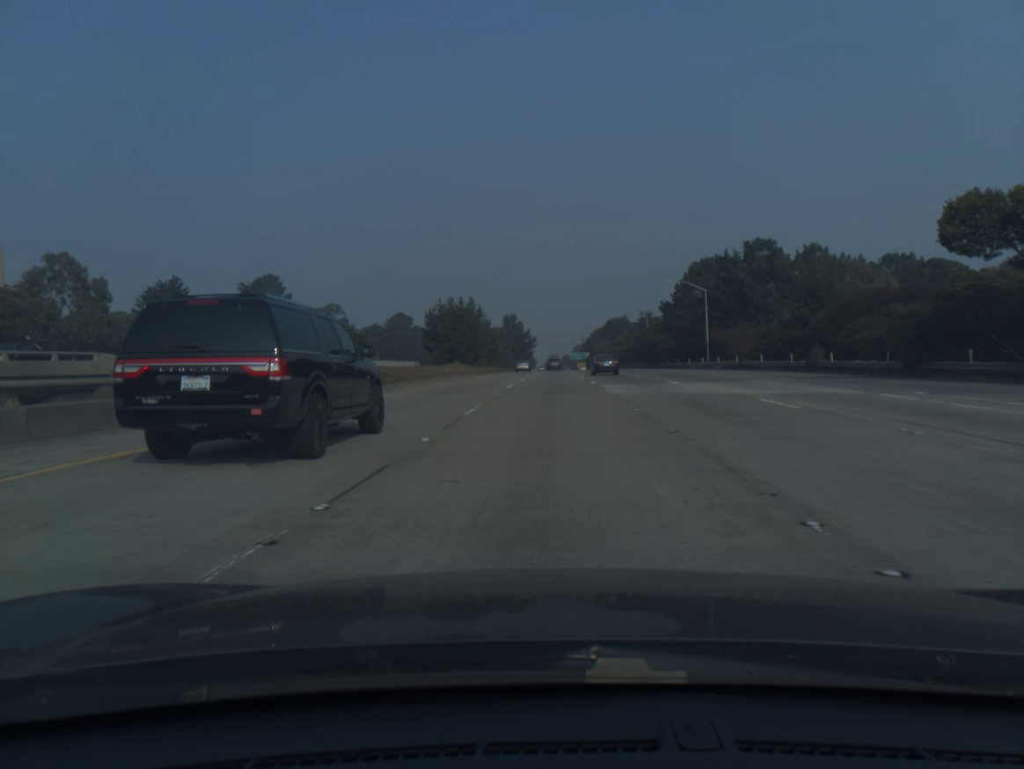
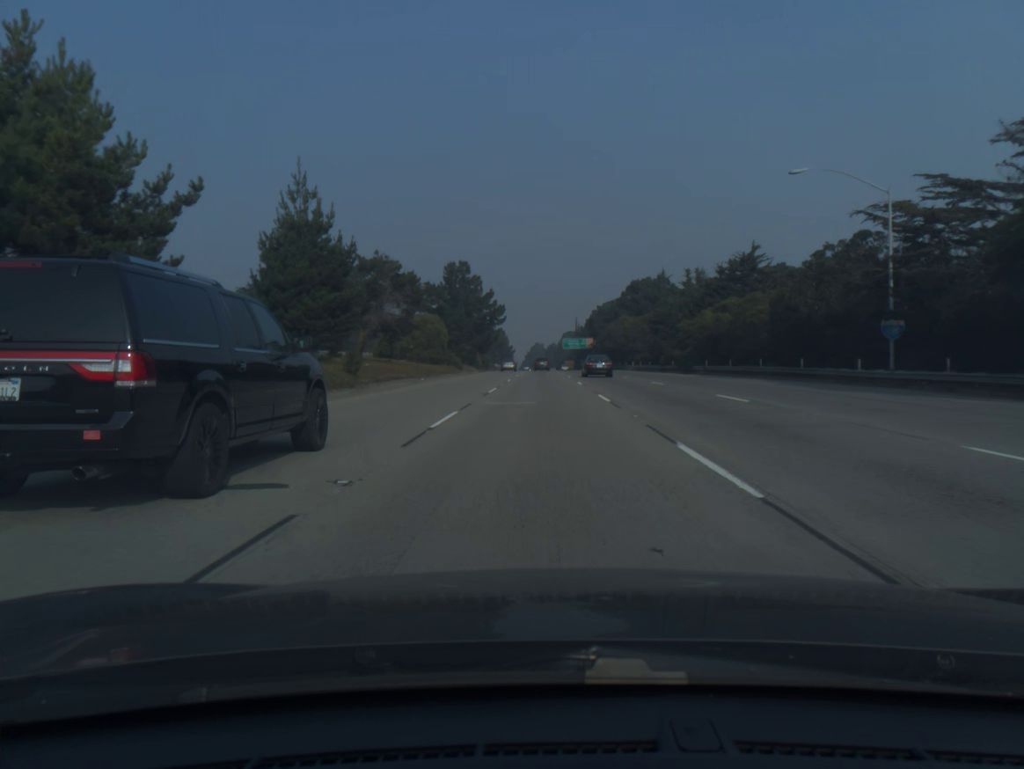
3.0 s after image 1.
(+2.0, +102.2) m; +1°
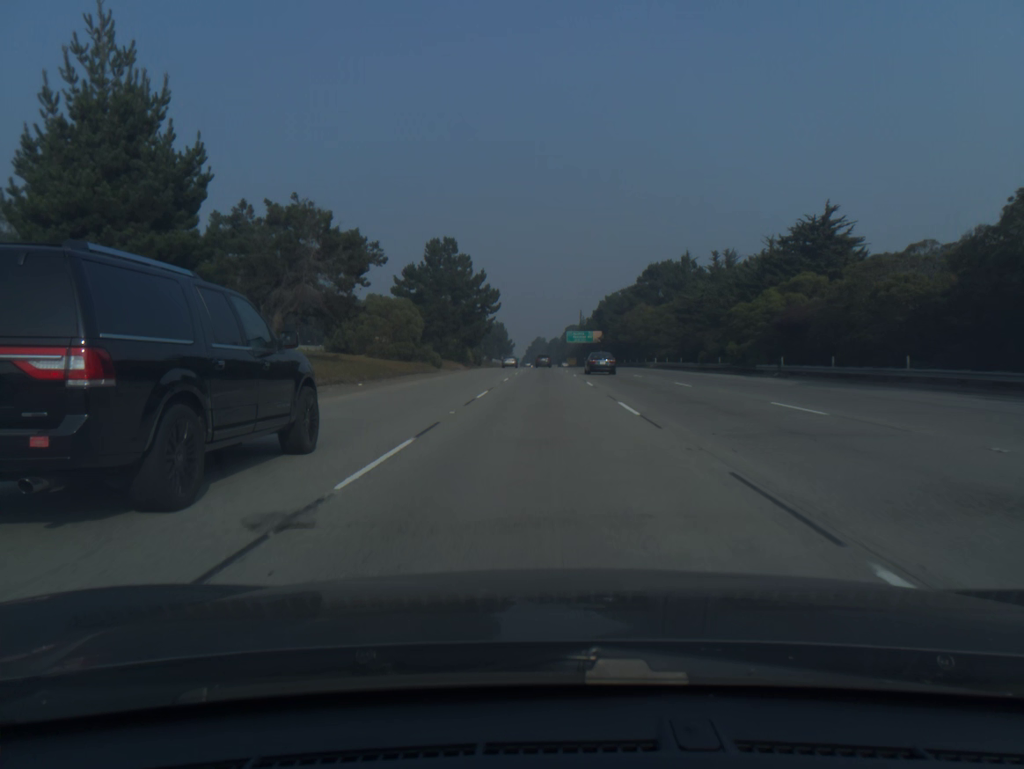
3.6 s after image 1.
(0.0, +20.6) m; 0°
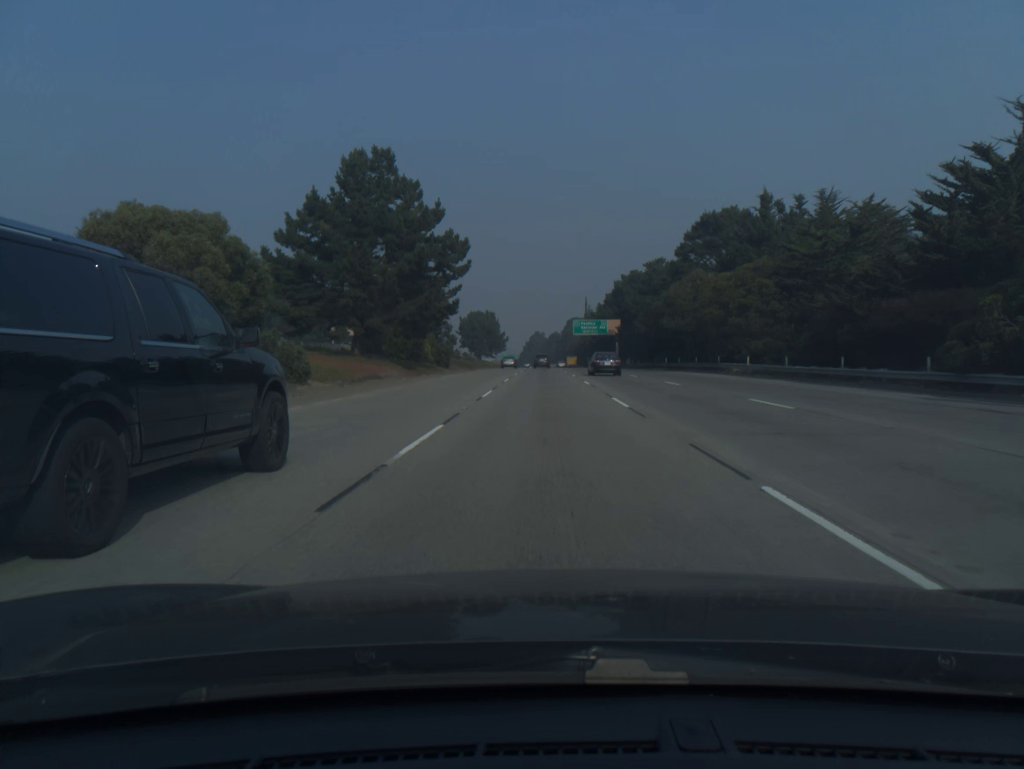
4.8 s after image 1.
(0.0, +41.3) m; 0°
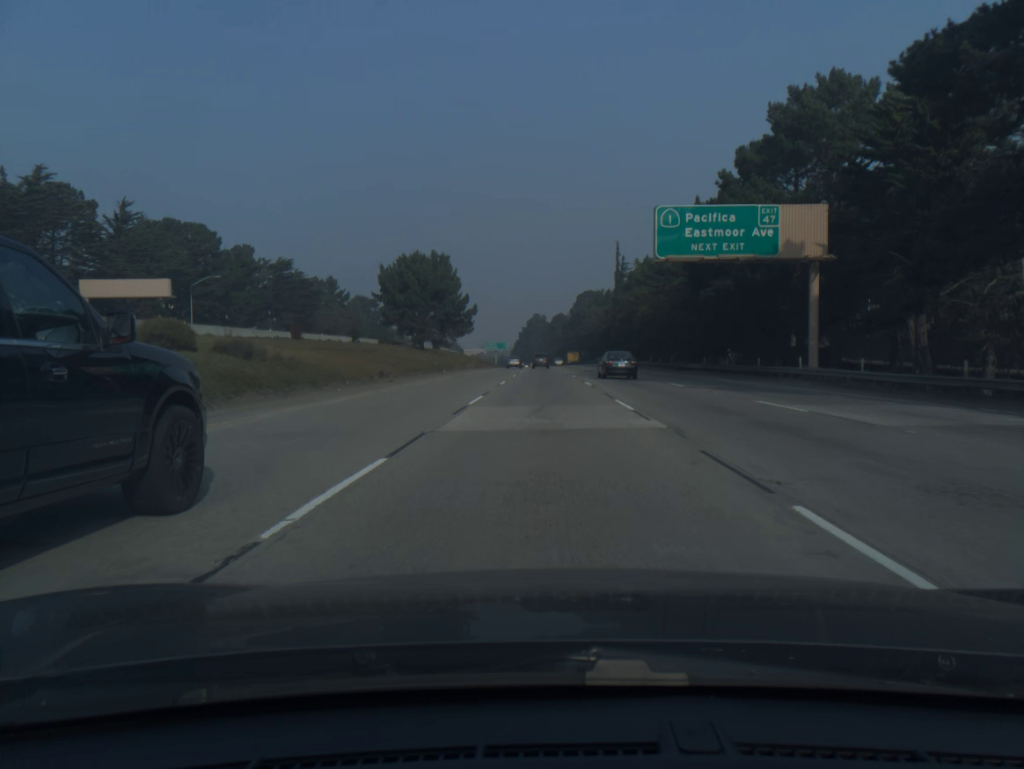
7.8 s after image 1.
(+0.2, +103.2) m; 0°
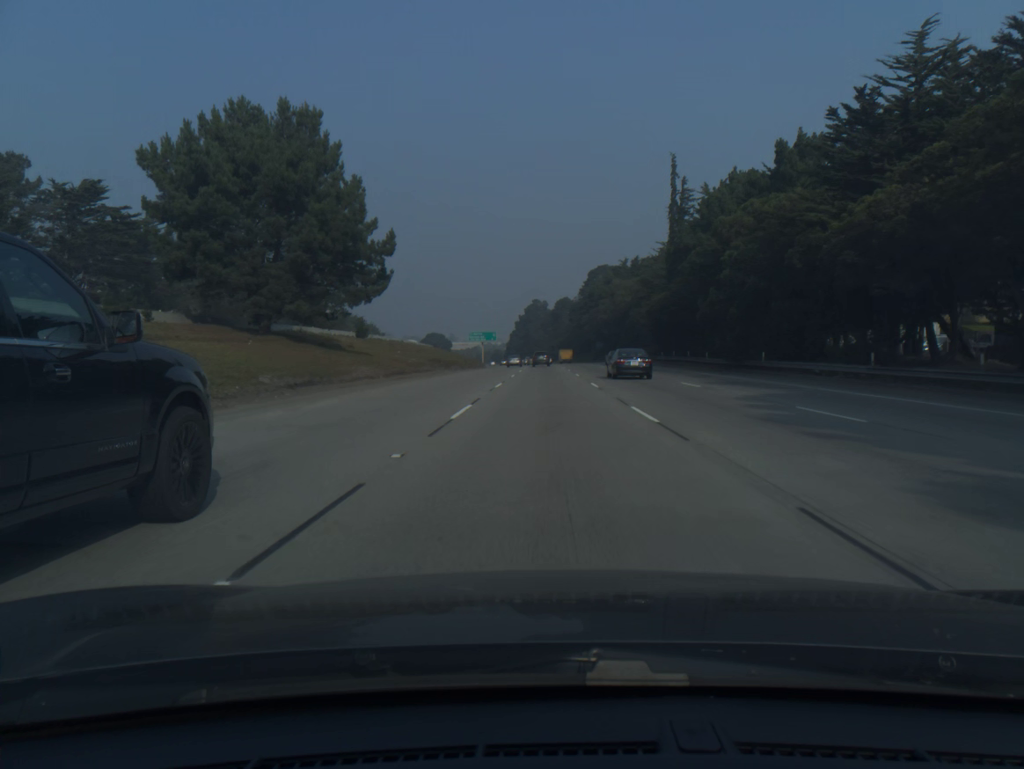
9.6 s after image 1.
(0.0, +61.7) m; 0°
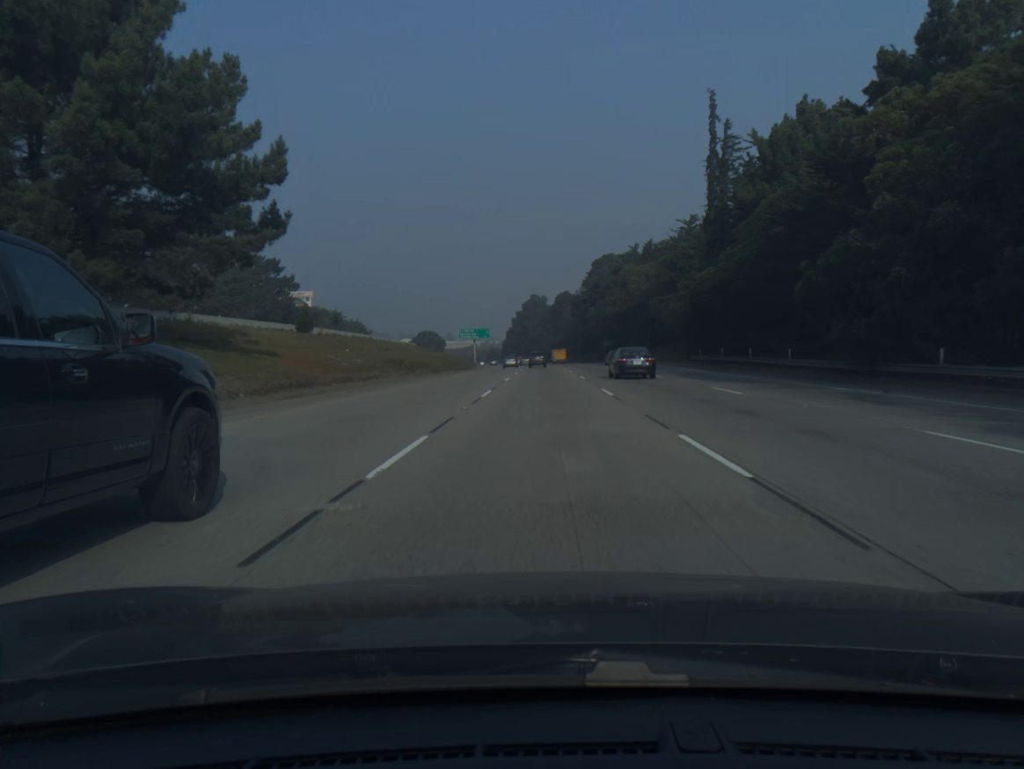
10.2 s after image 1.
(0.0, +20.6) m; 0°
